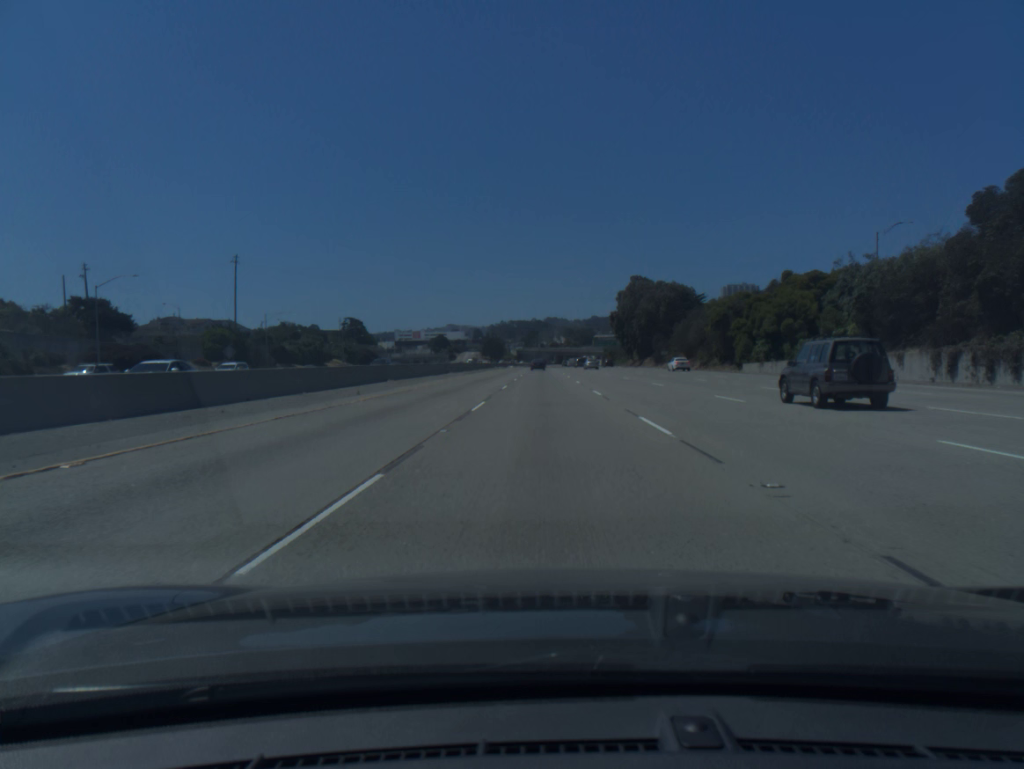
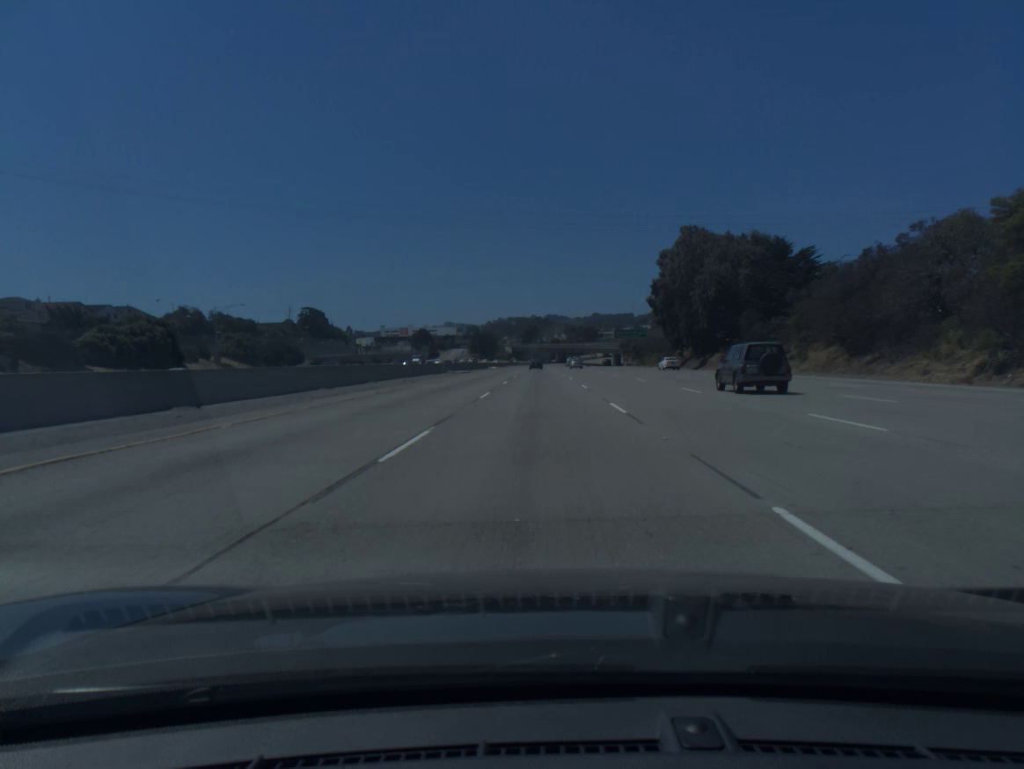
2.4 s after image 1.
(+0.3, +68.2) m; 0°
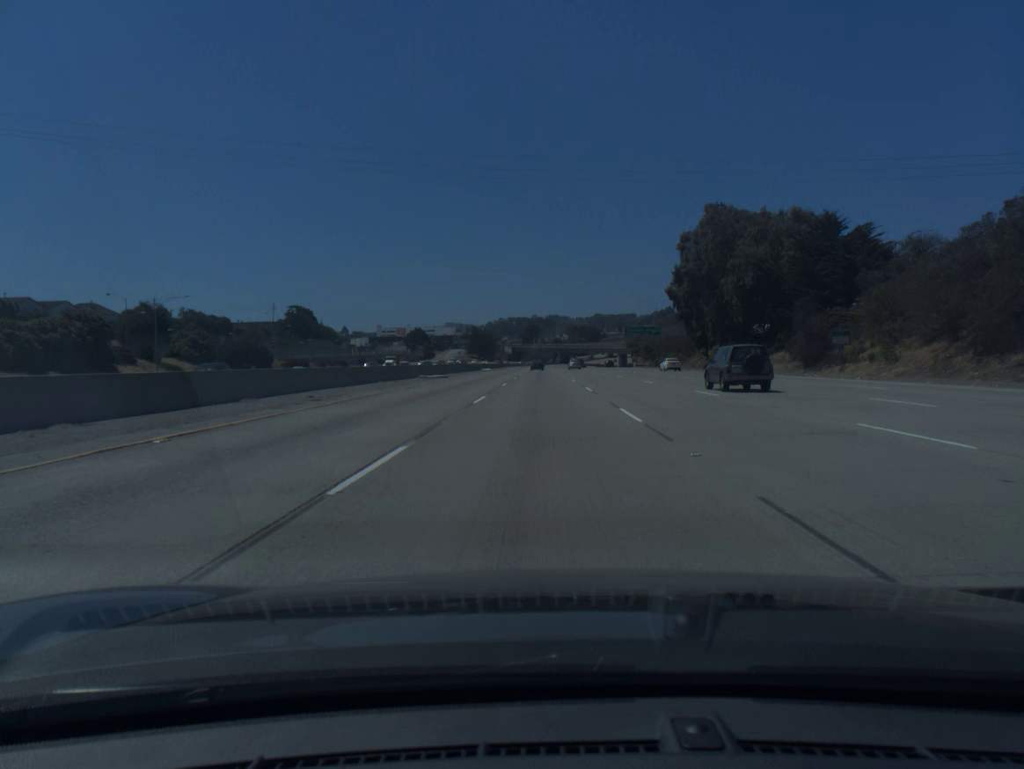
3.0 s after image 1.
(0.0, +17.0) m; 0°
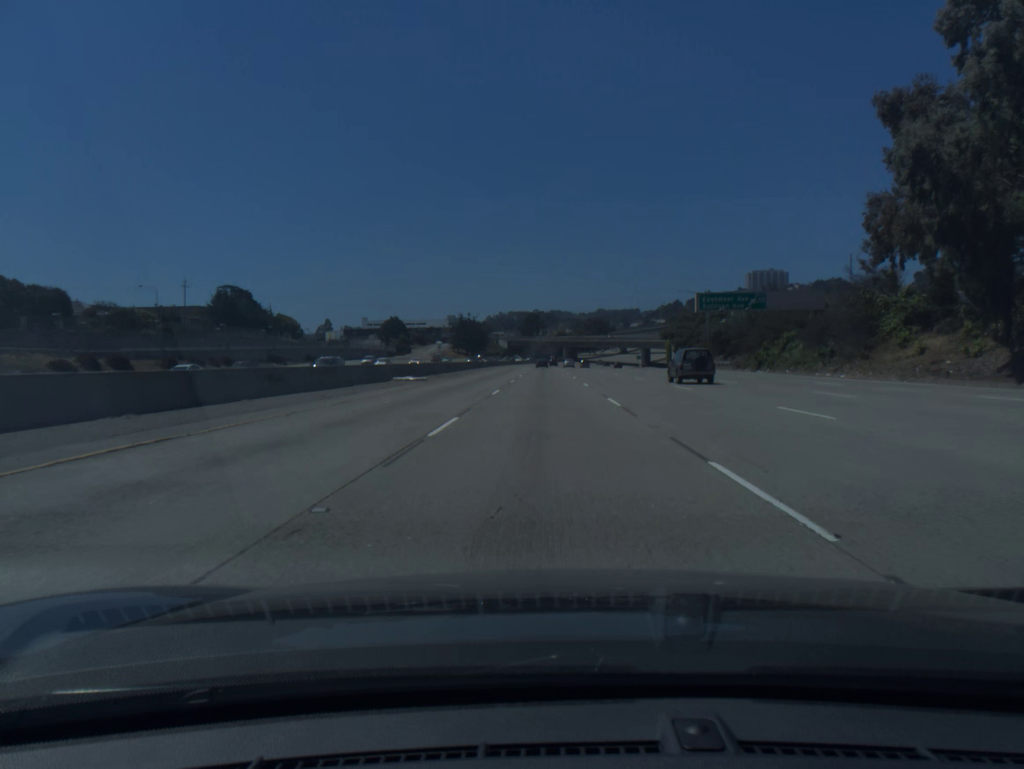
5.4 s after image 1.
(-0.1, +68.1) m; 0°
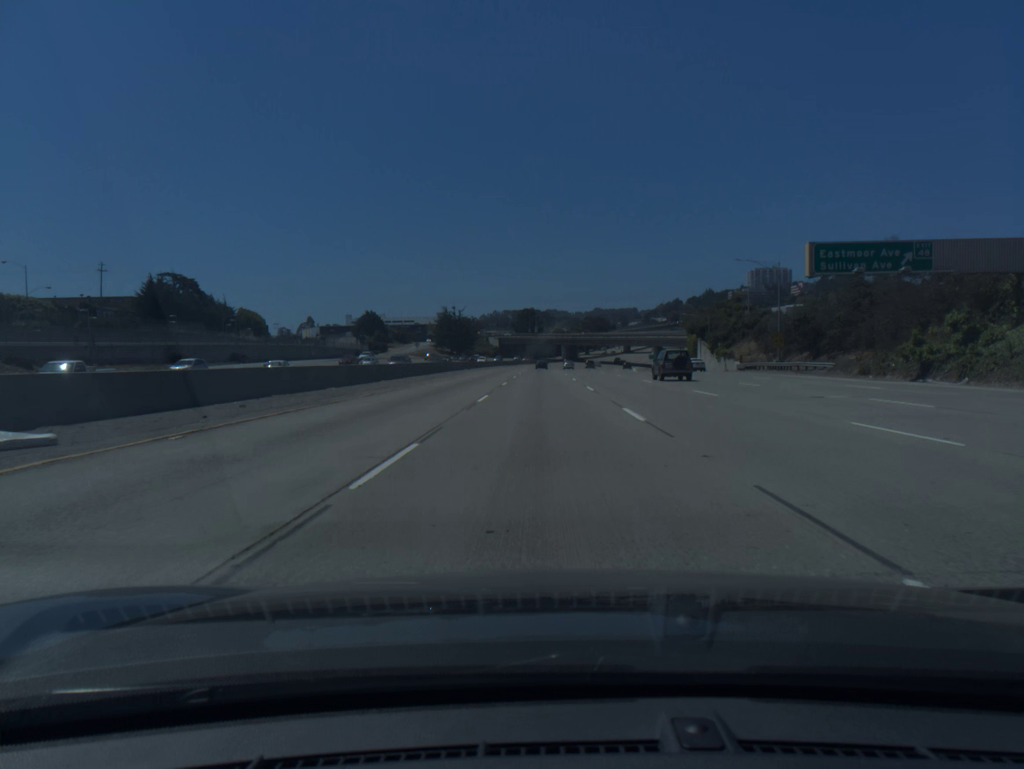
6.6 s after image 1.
(0.0, +34.1) m; 0°
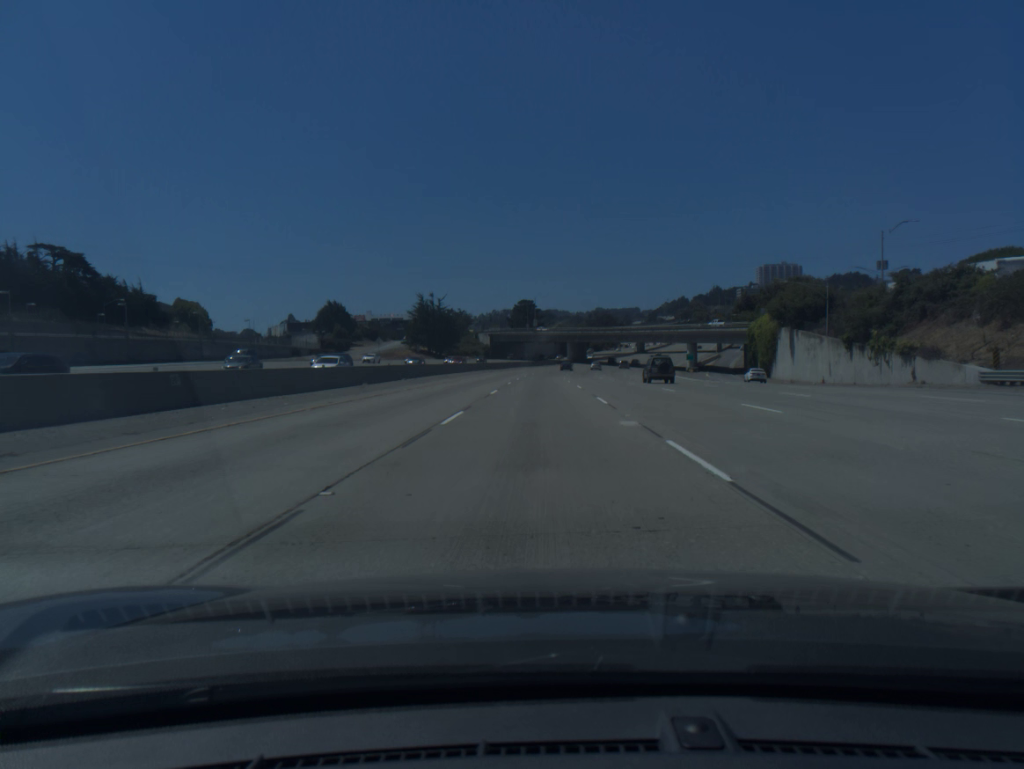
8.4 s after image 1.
(0.0, +51.1) m; 0°
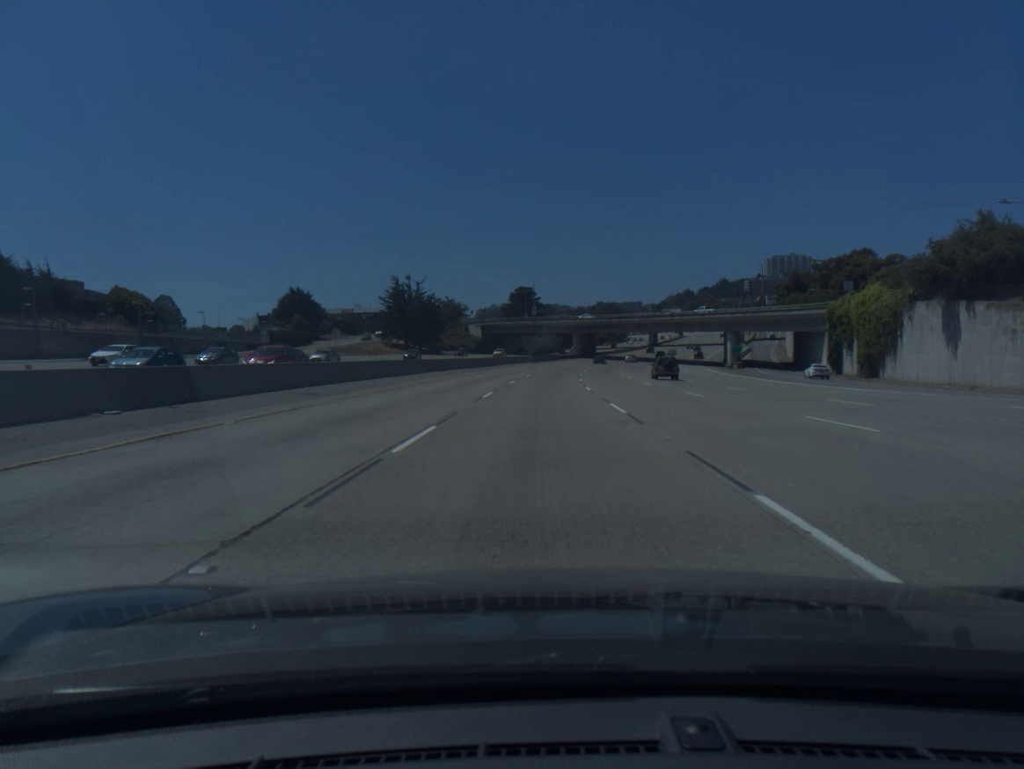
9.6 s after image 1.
(0.0, +34.0) m; 0°
